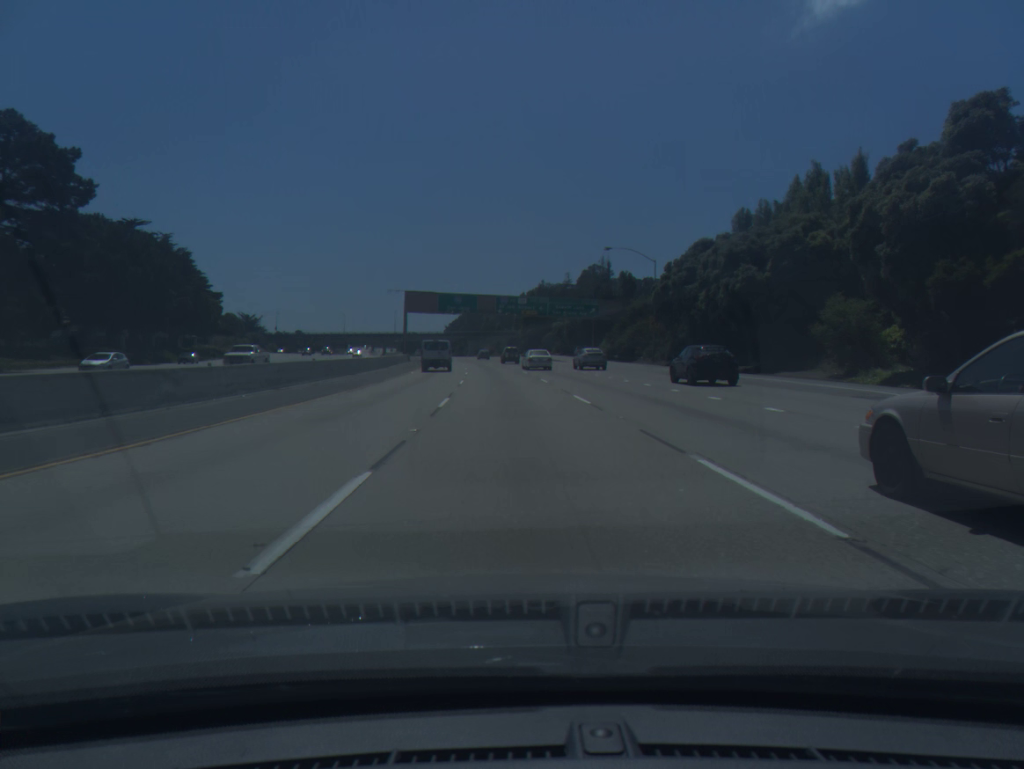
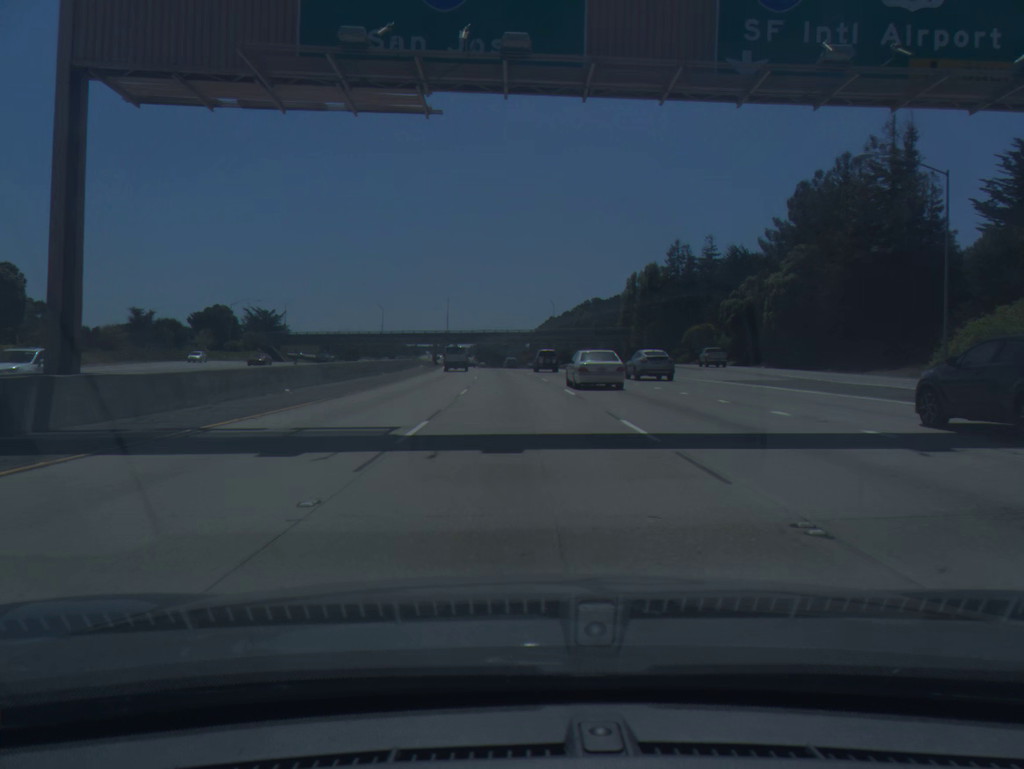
(-5.1, +93.9) m; -6°
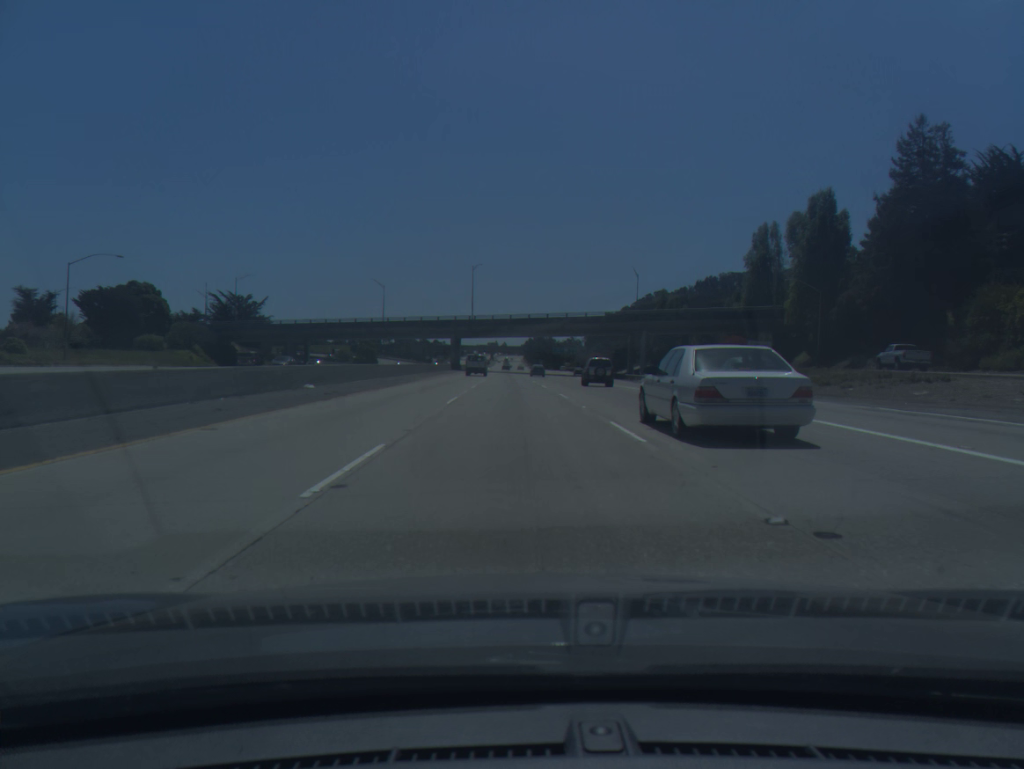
(-2.0, +72.8) m; -4°
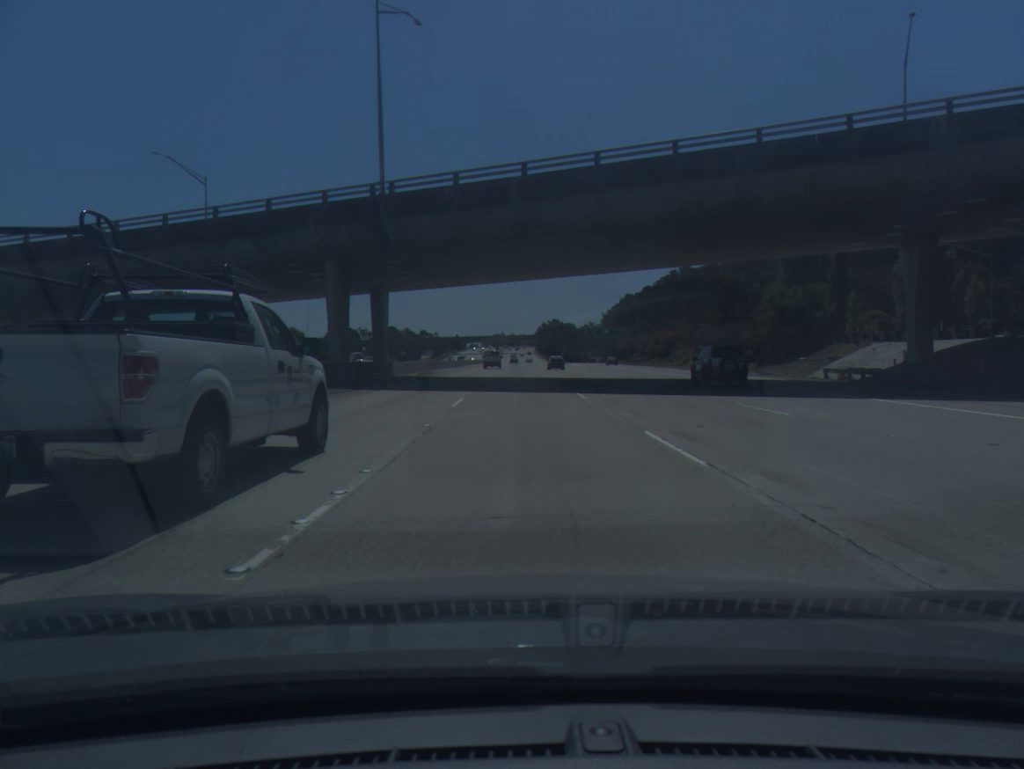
(-1.6, +91.7) m; -1°
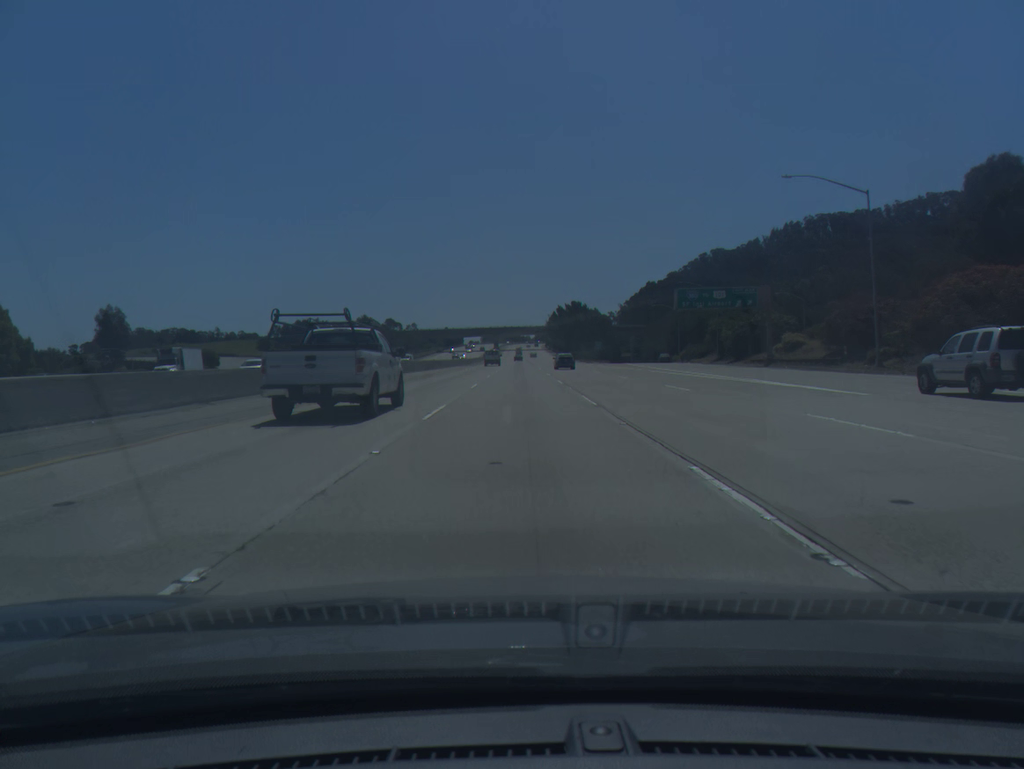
(-0.1, +93.2) m; 0°
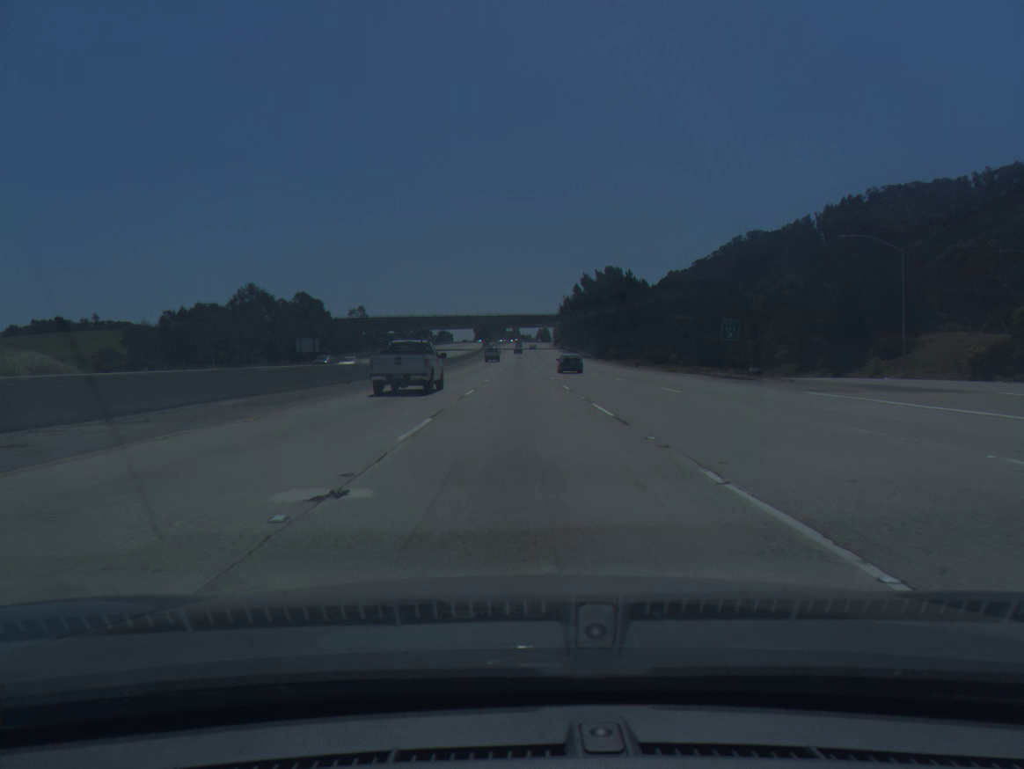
(+0.1, +93.1) m; 0°
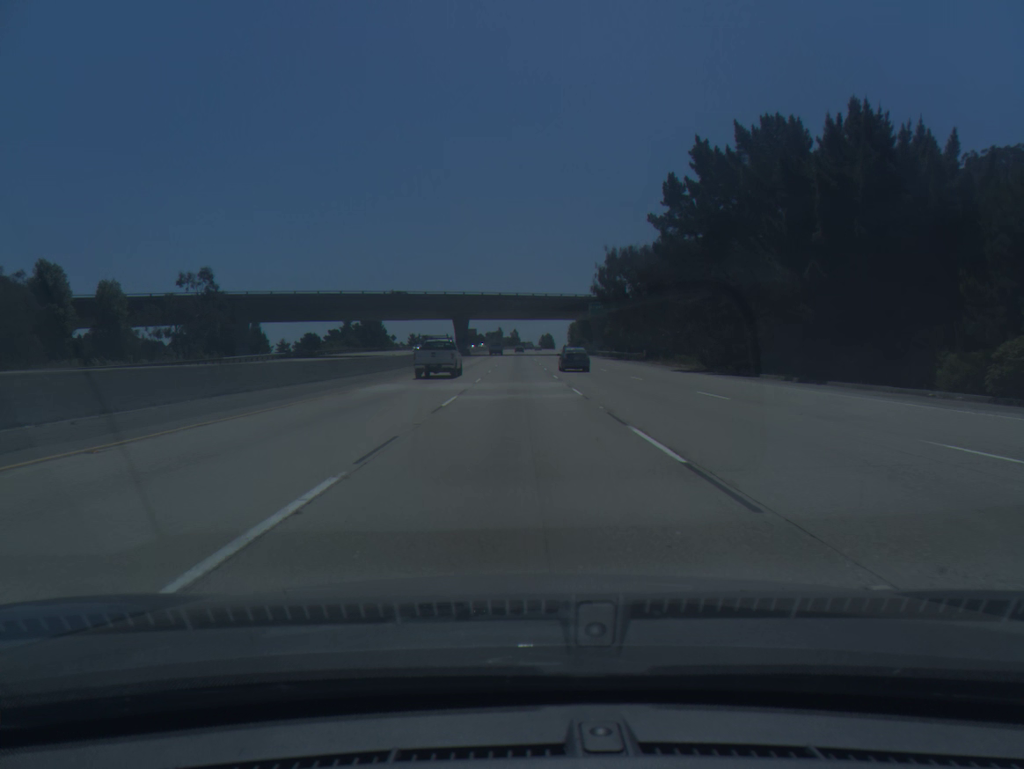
(+0.1, +93.0) m; 0°
